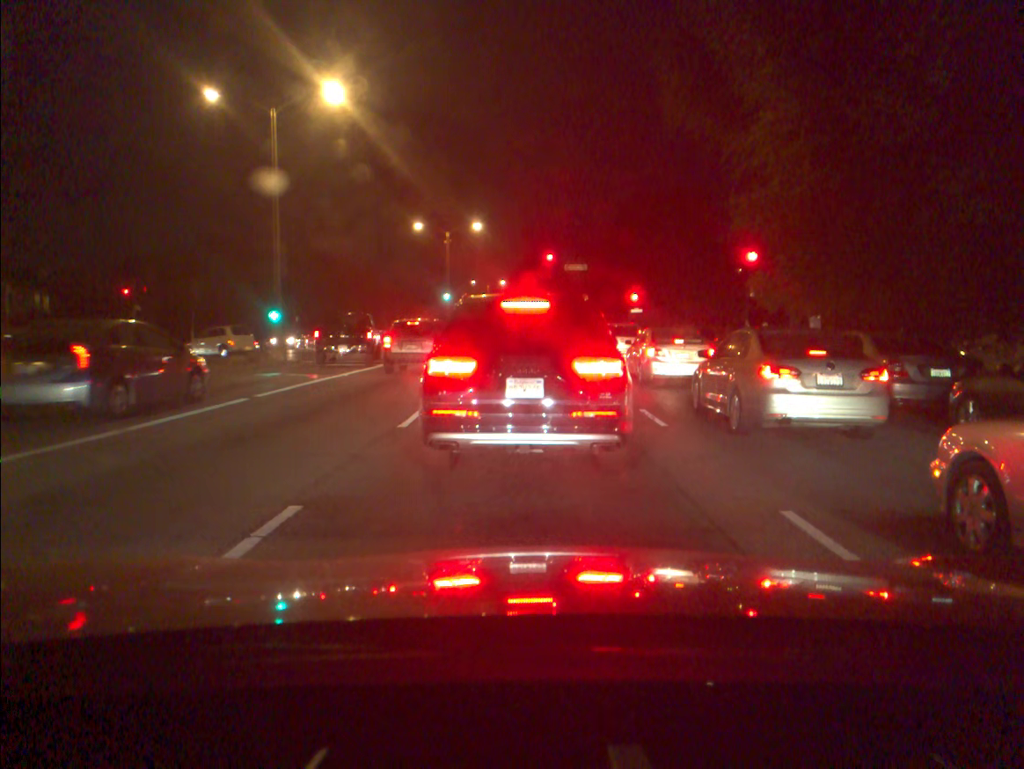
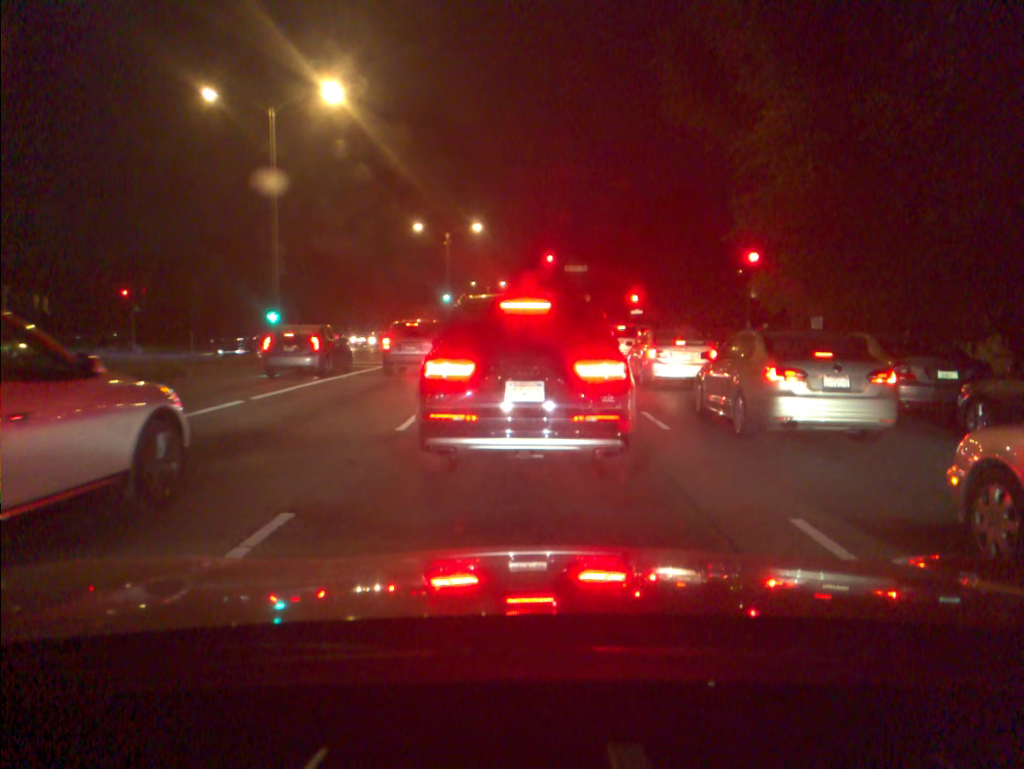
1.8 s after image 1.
(0.0, +0.2) m; 0°
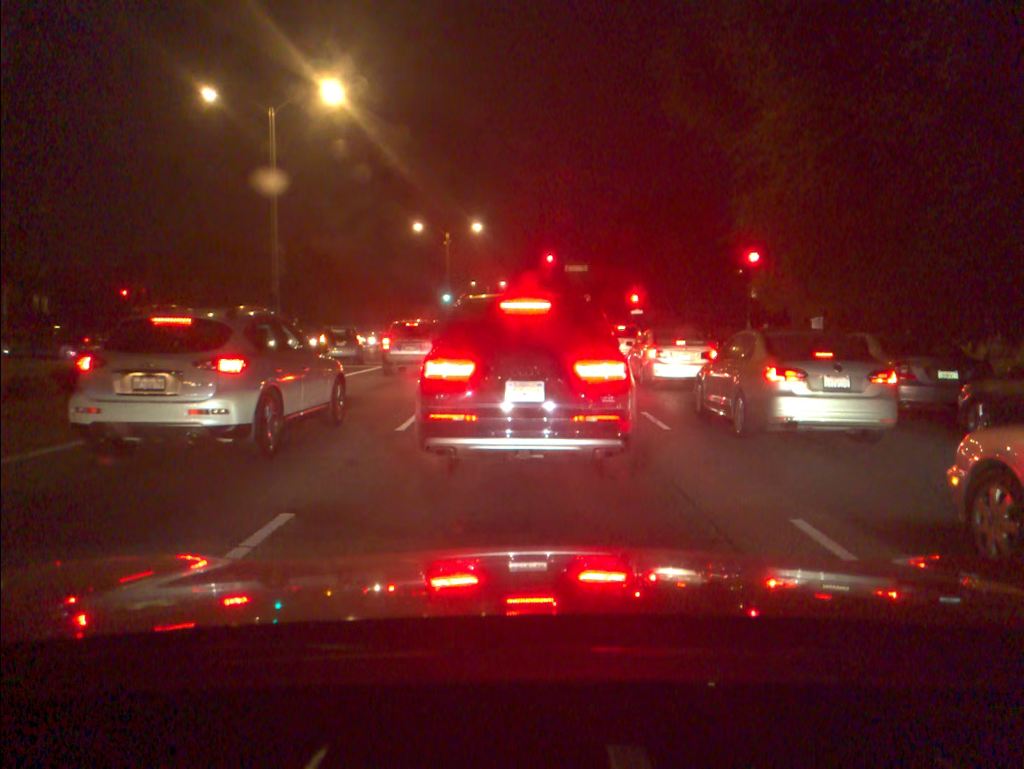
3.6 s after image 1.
(0.0, 0.0) m; 0°
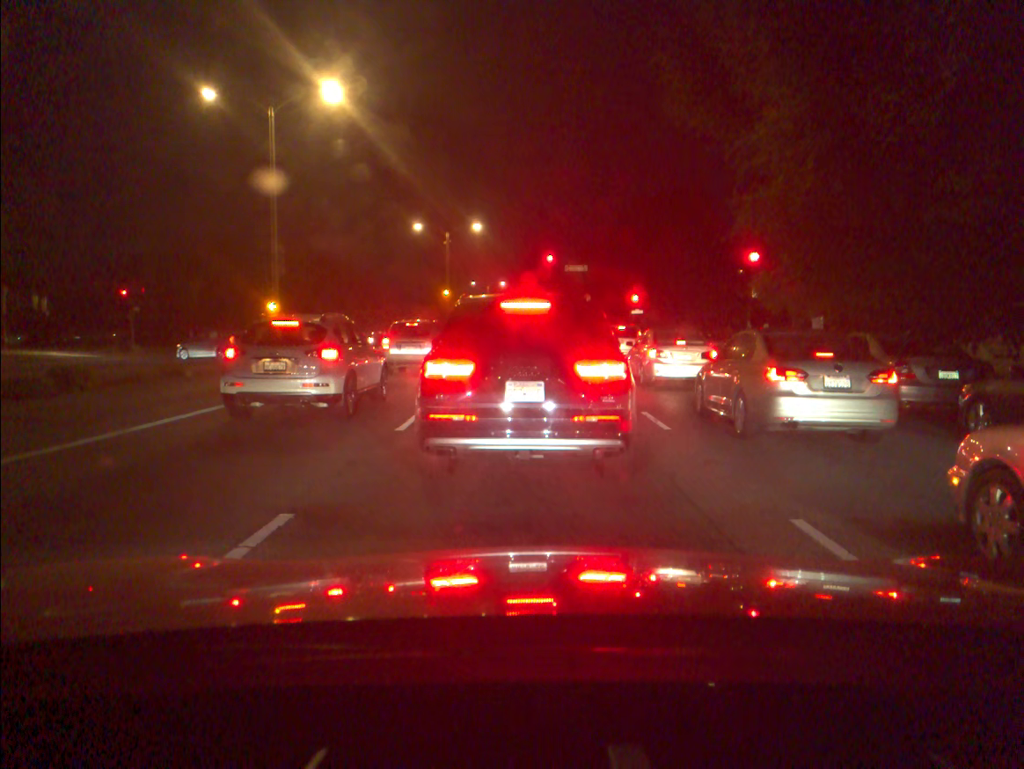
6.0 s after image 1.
(0.0, 0.0) m; 0°
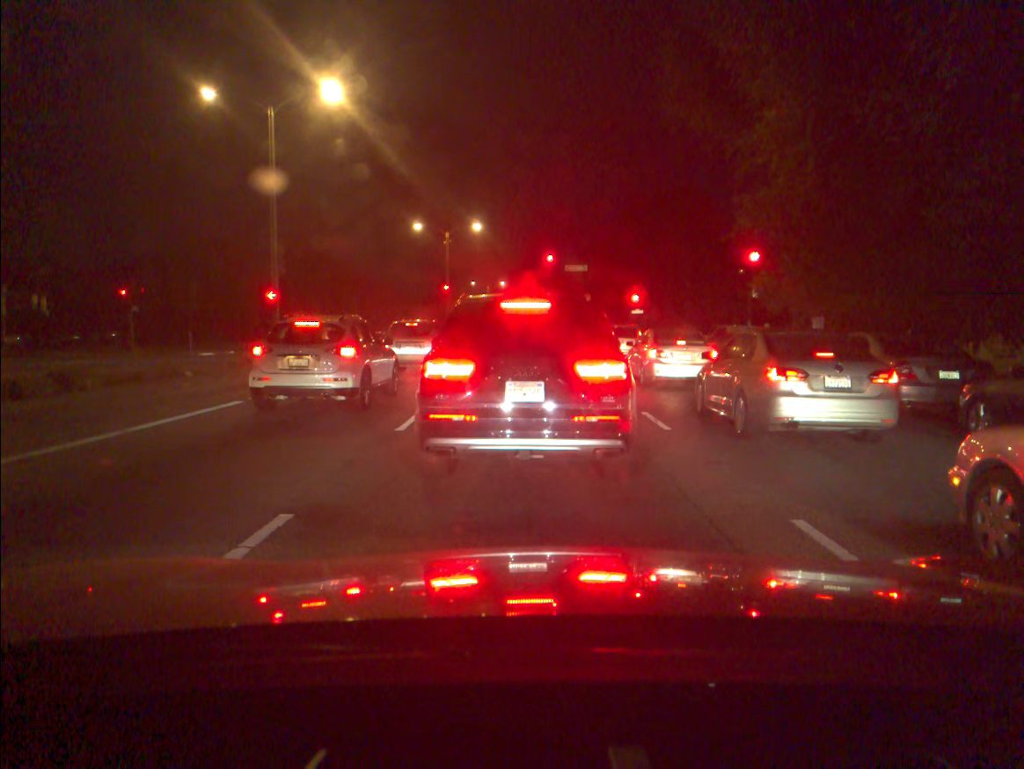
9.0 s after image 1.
(0.0, 0.0) m; 0°
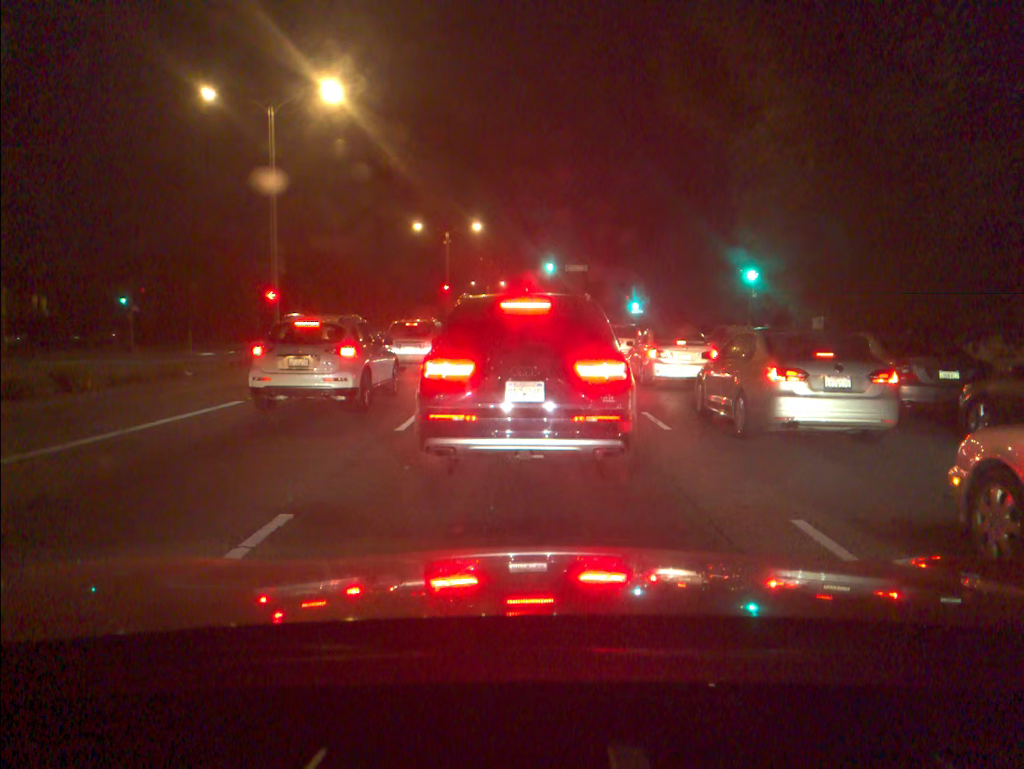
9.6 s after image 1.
(0.0, 0.0) m; 0°
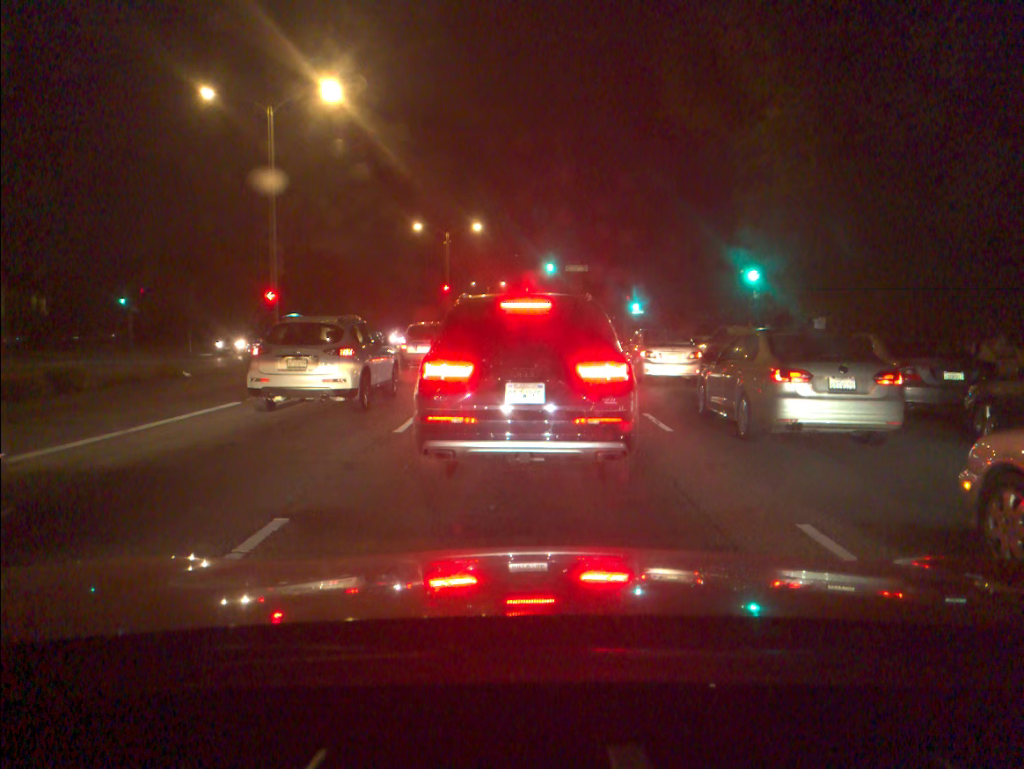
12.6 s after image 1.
(0.0, +0.1) m; 0°
